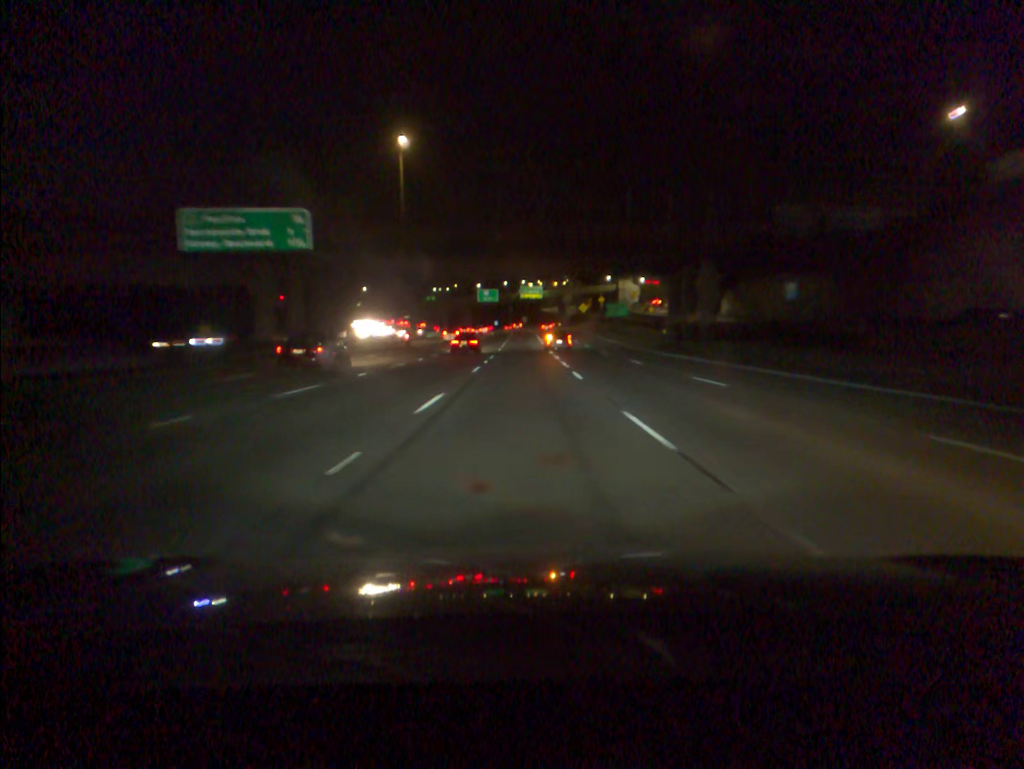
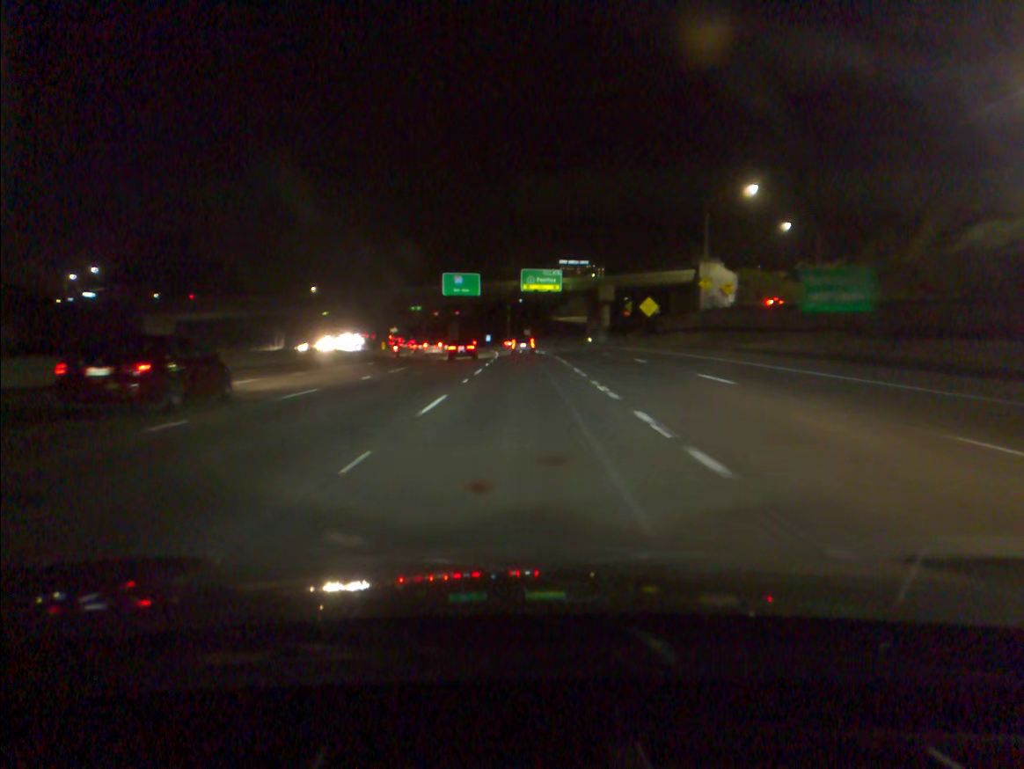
(-0.1, +88.0) m; 0°
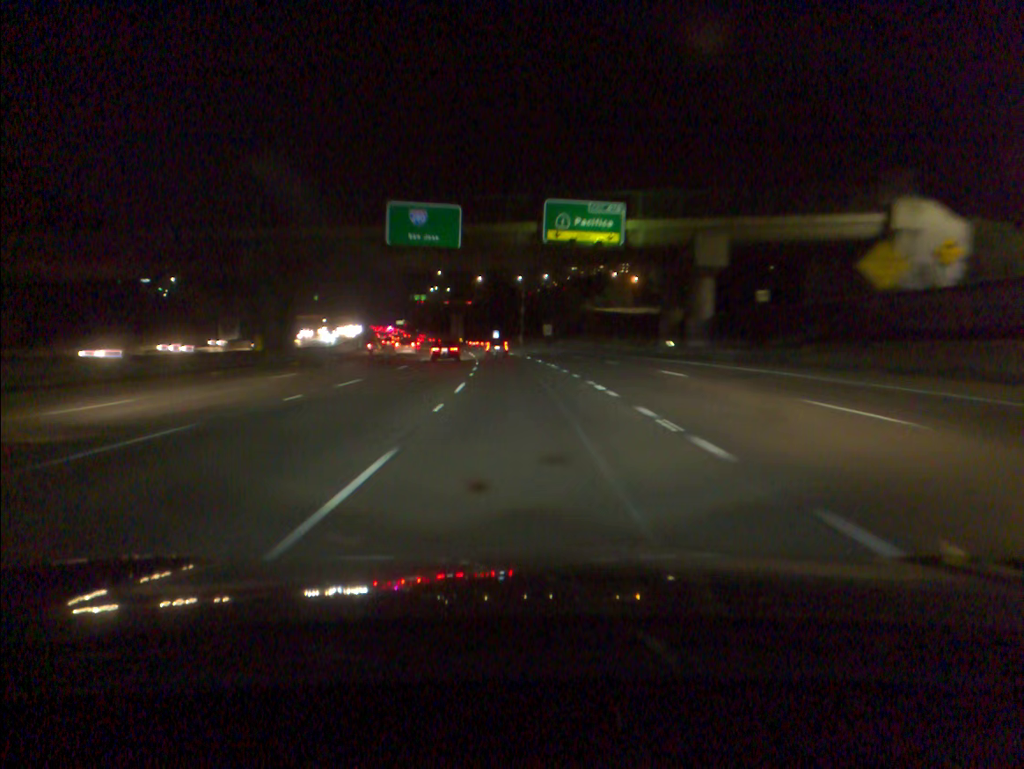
(-0.3, +52.7) m; -1°
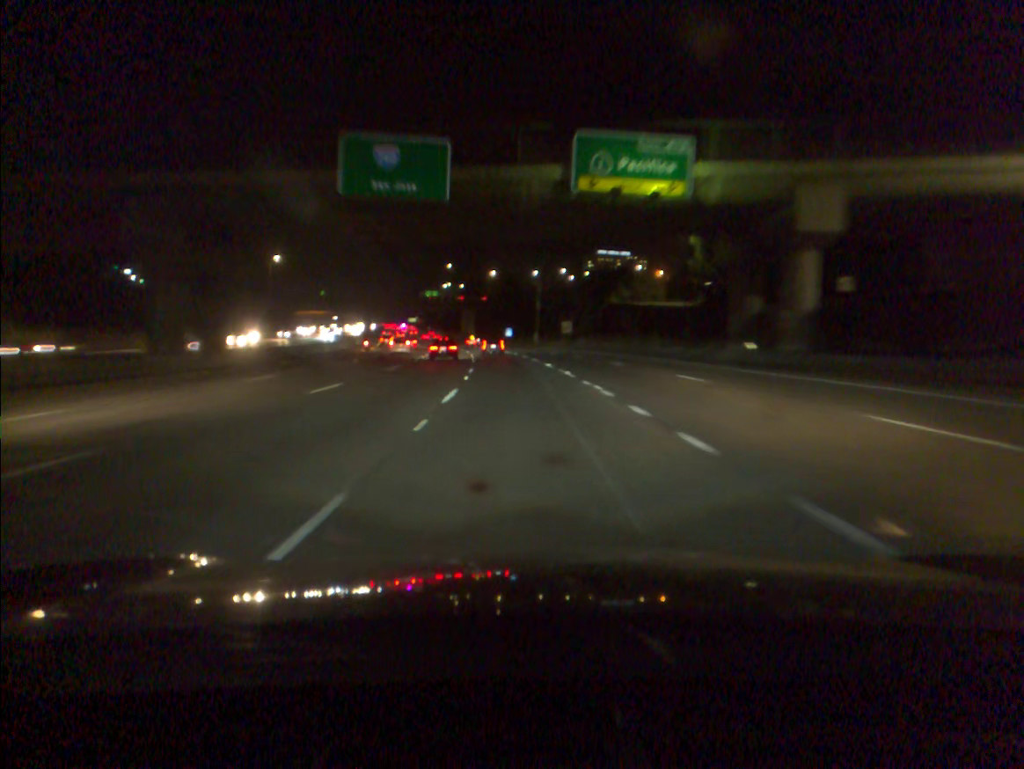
(-0.1, +17.6) m; -1°
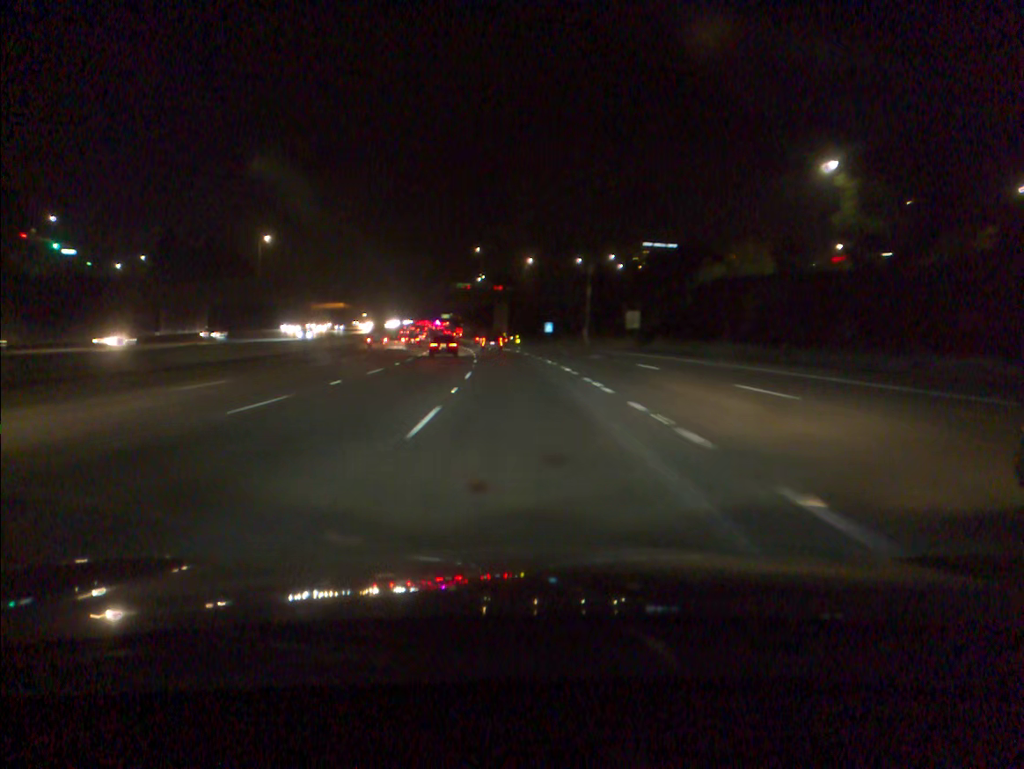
(-0.8, +35.4) m; -3°
